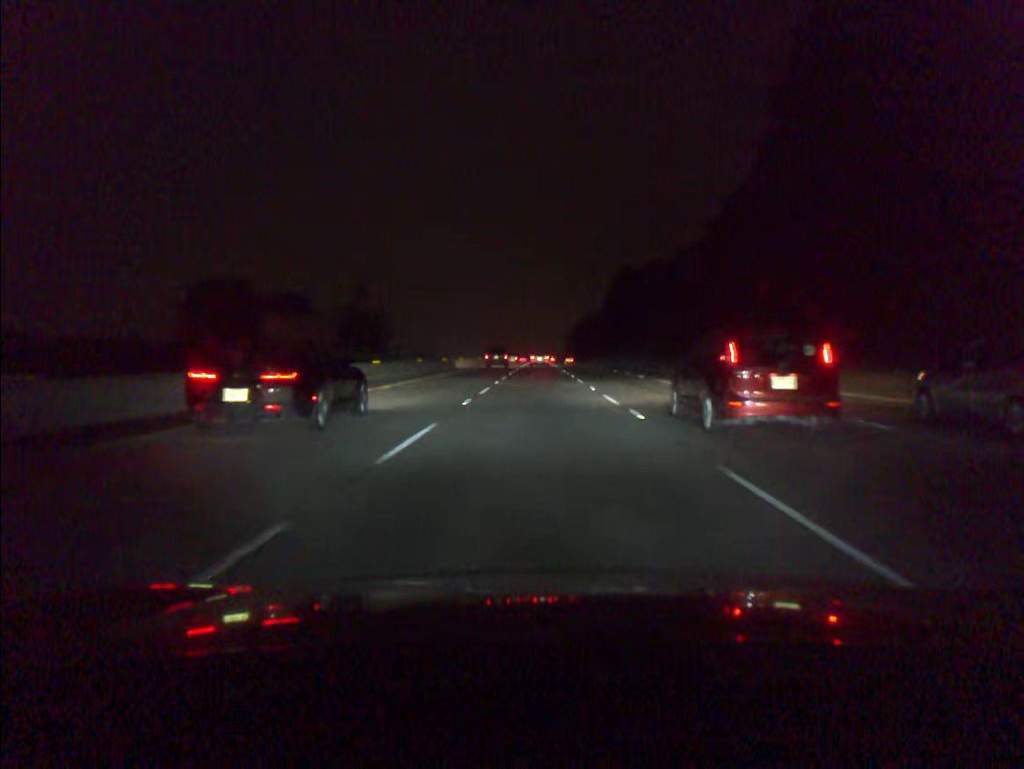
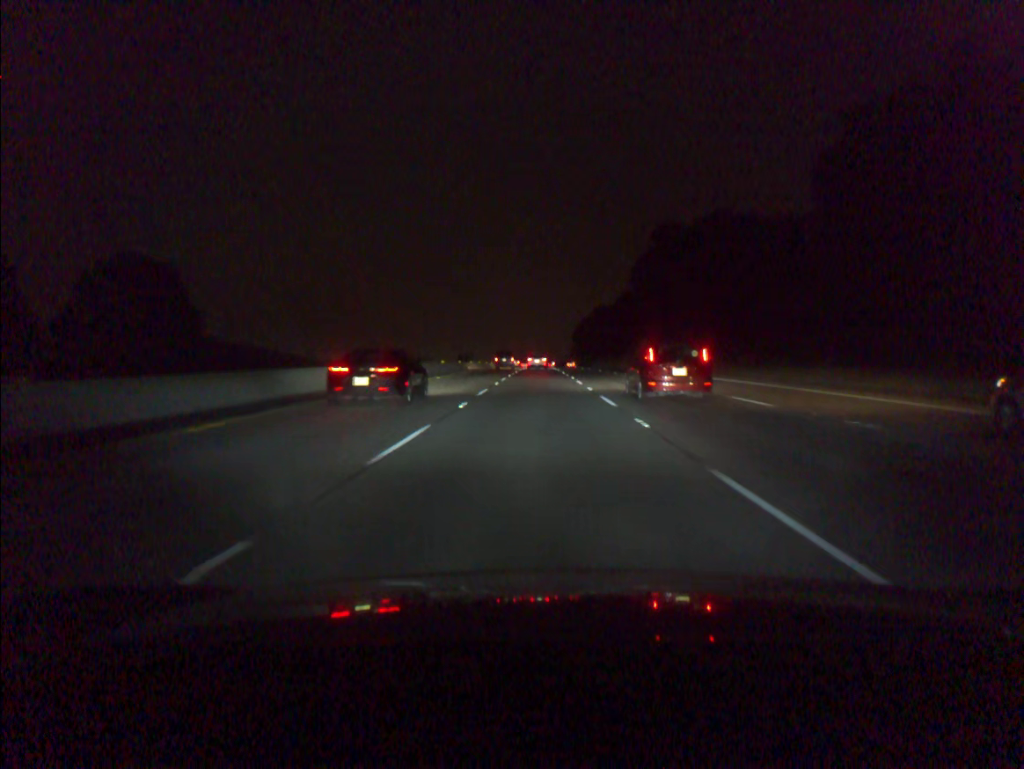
(+0.1, +73.0) m; 0°
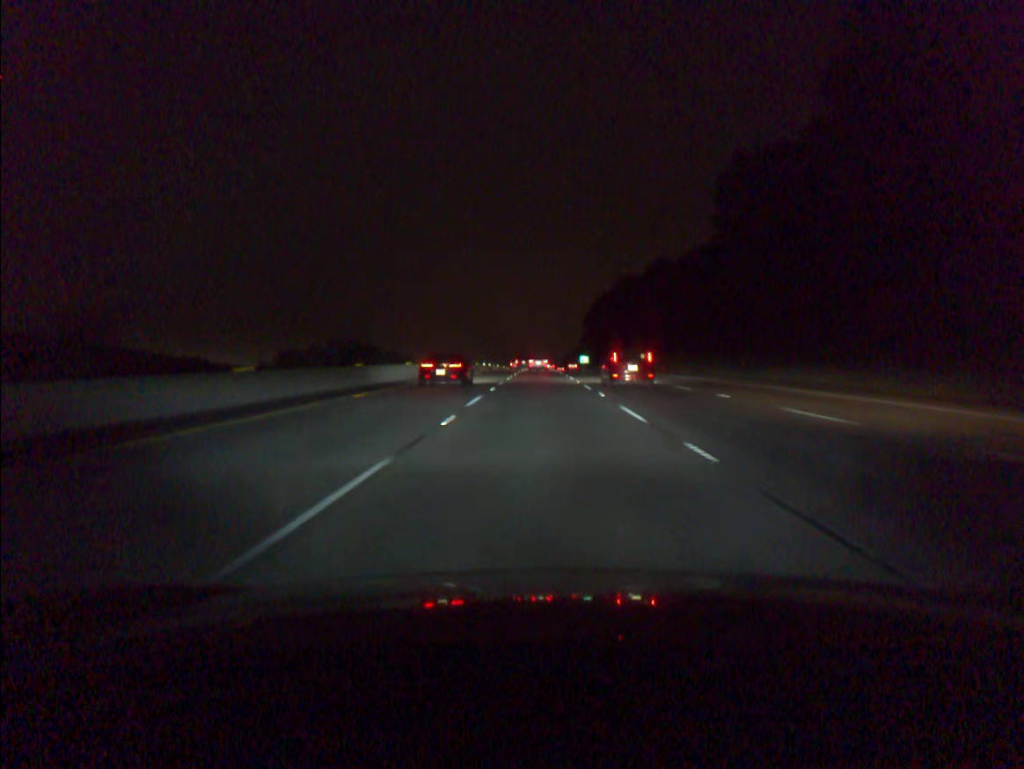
(-0.2, +92.0) m; 0°
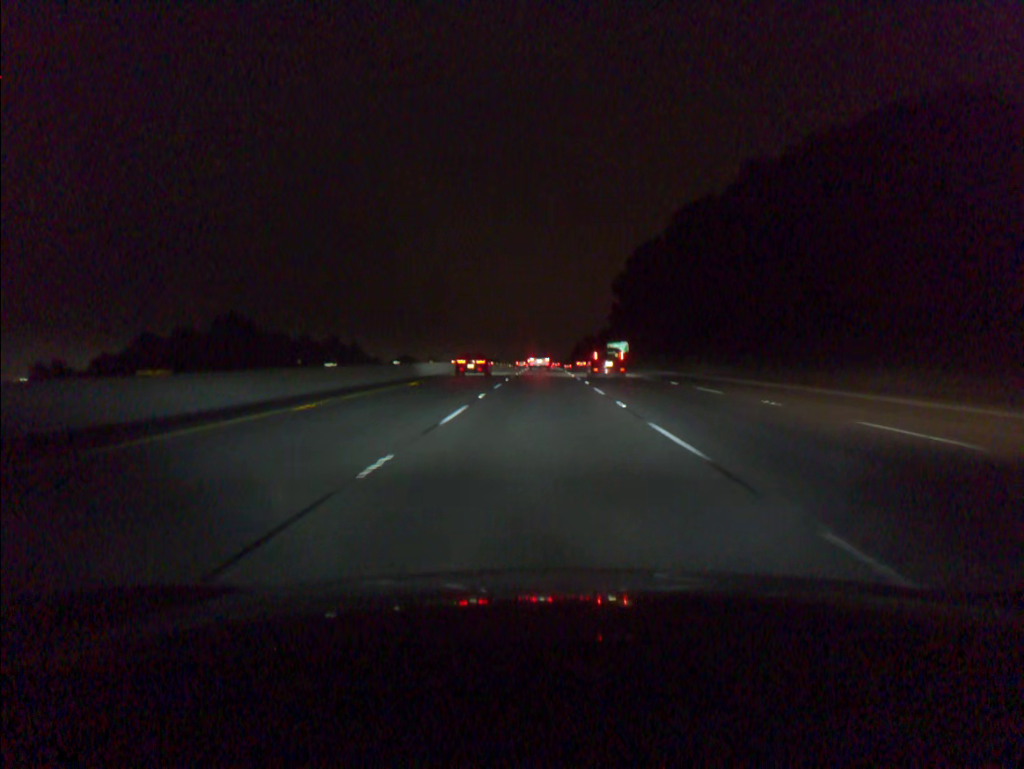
(-0.2, +93.0) m; 0°
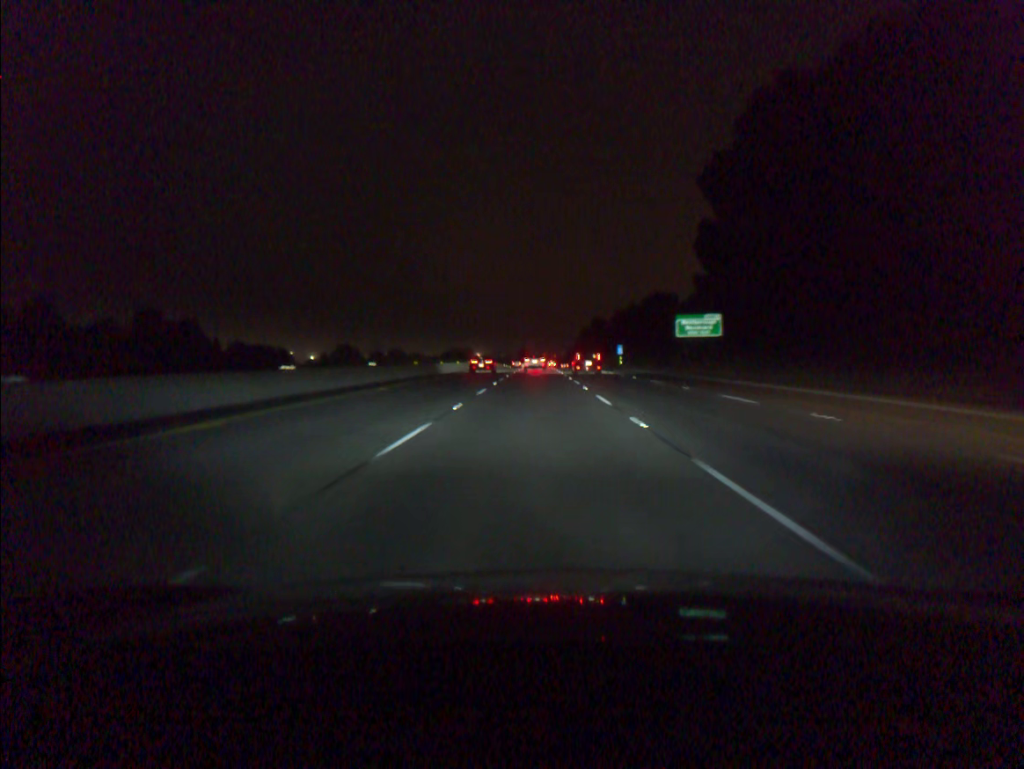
(+0.5, +92.6) m; 0°
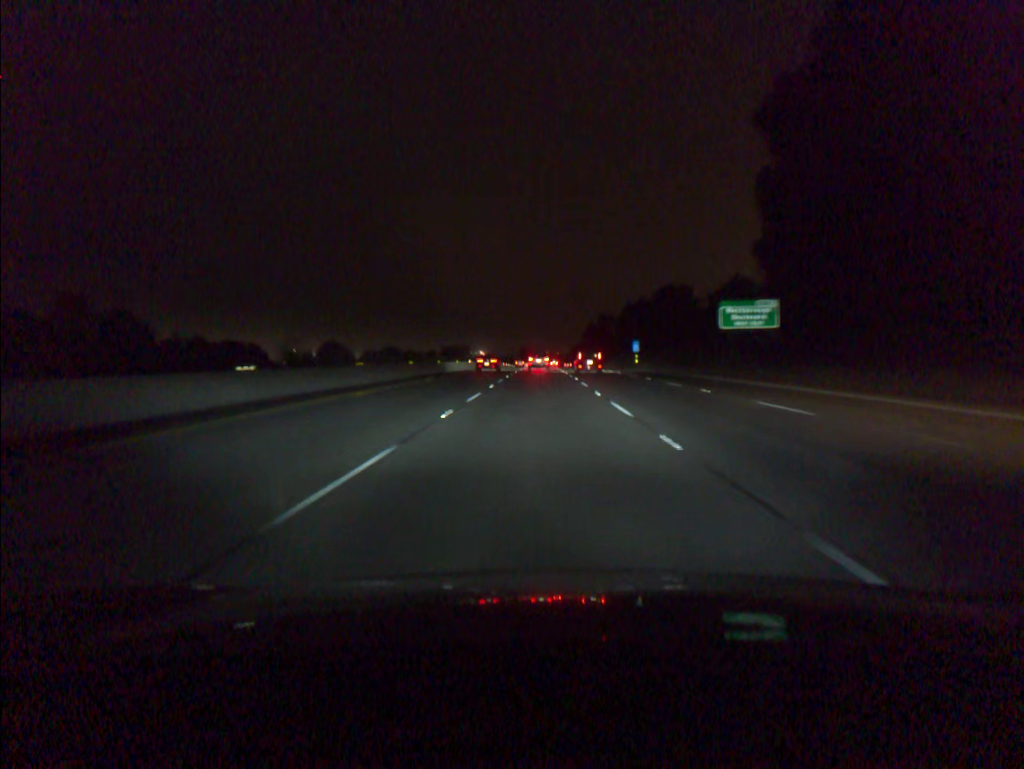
(0.0, +18.4) m; 0°
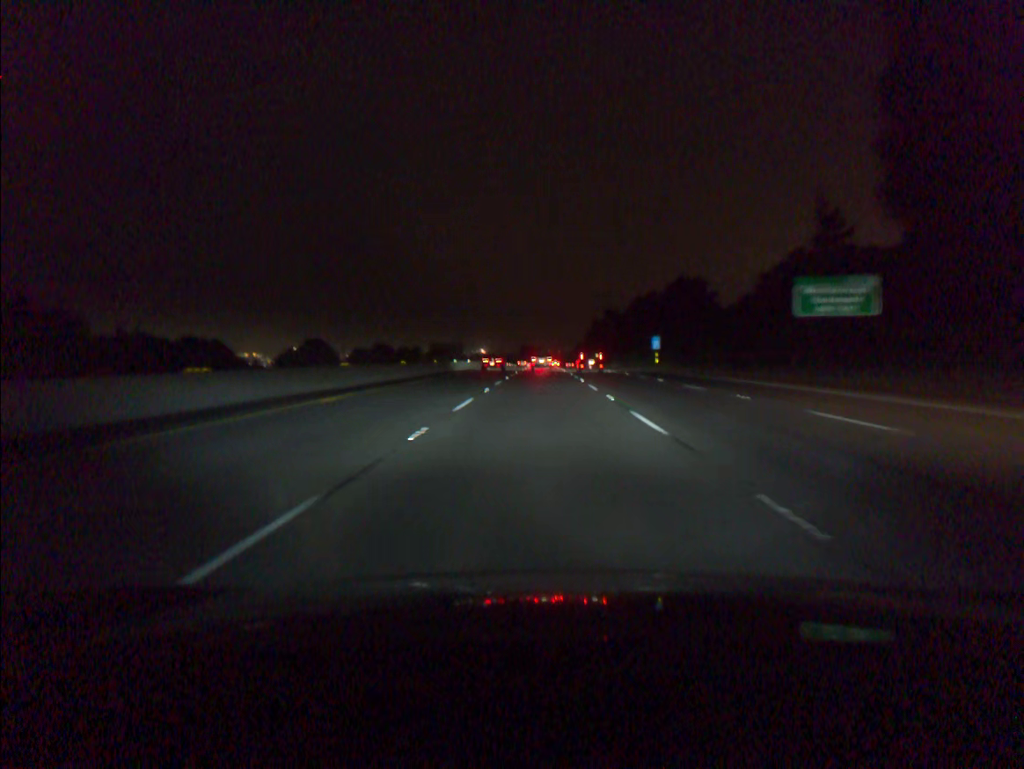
(0.0, +18.3) m; 0°
